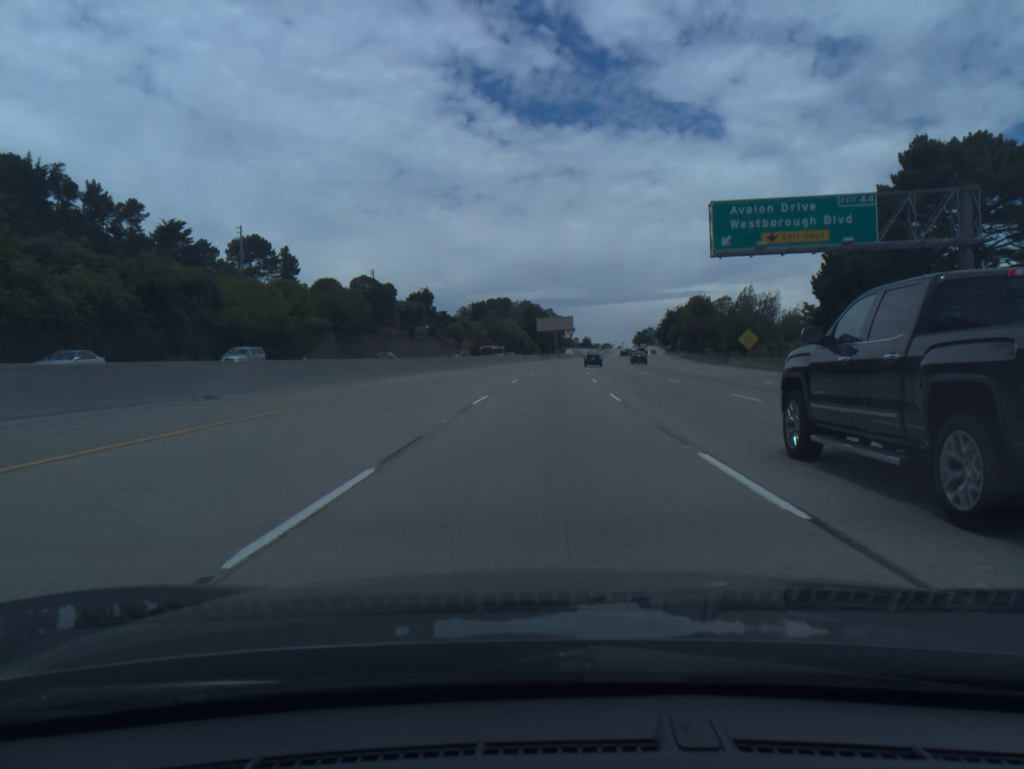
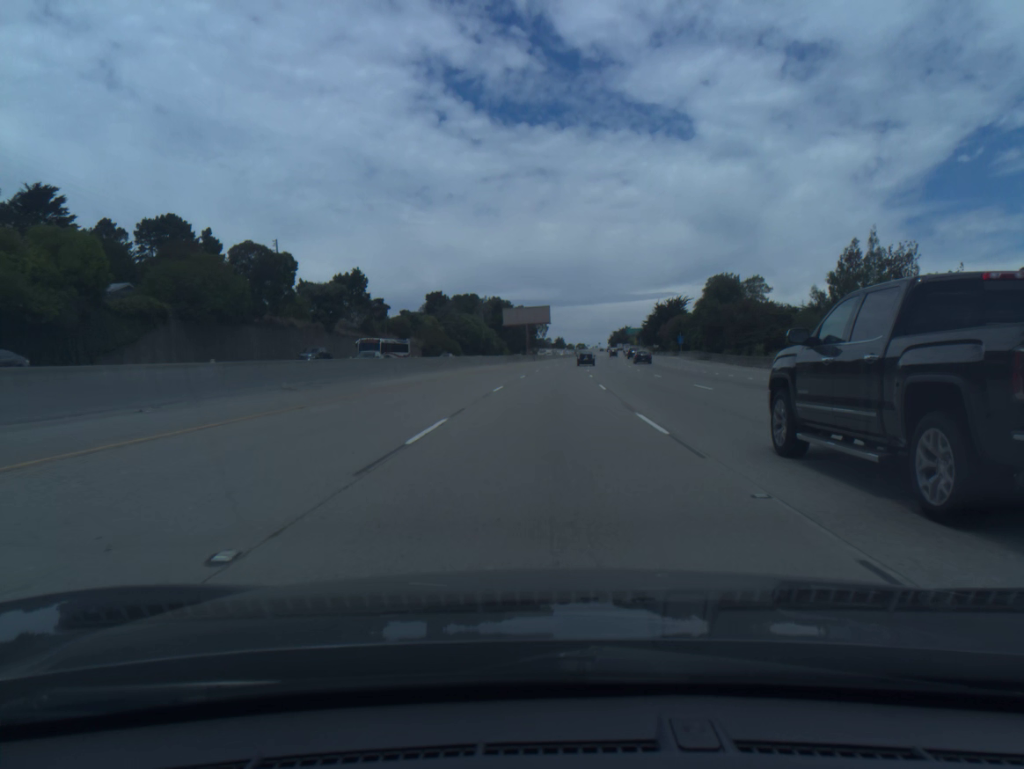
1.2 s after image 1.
(+0.7, +37.7) m; +2°
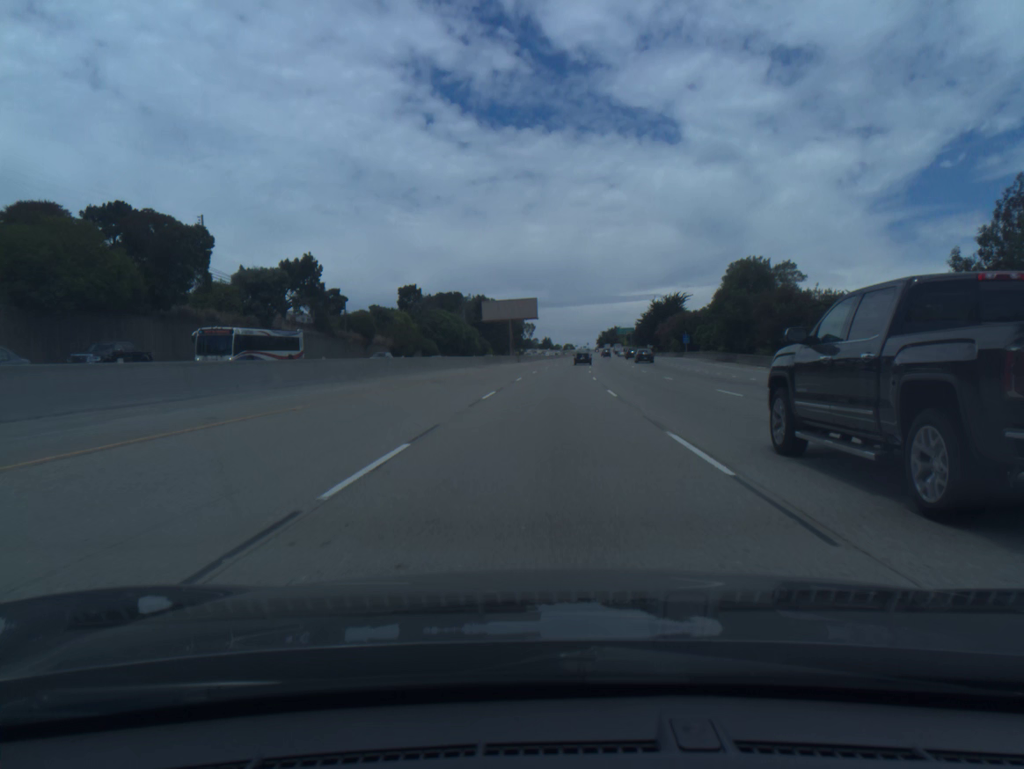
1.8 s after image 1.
(+0.1, +18.9) m; +1°
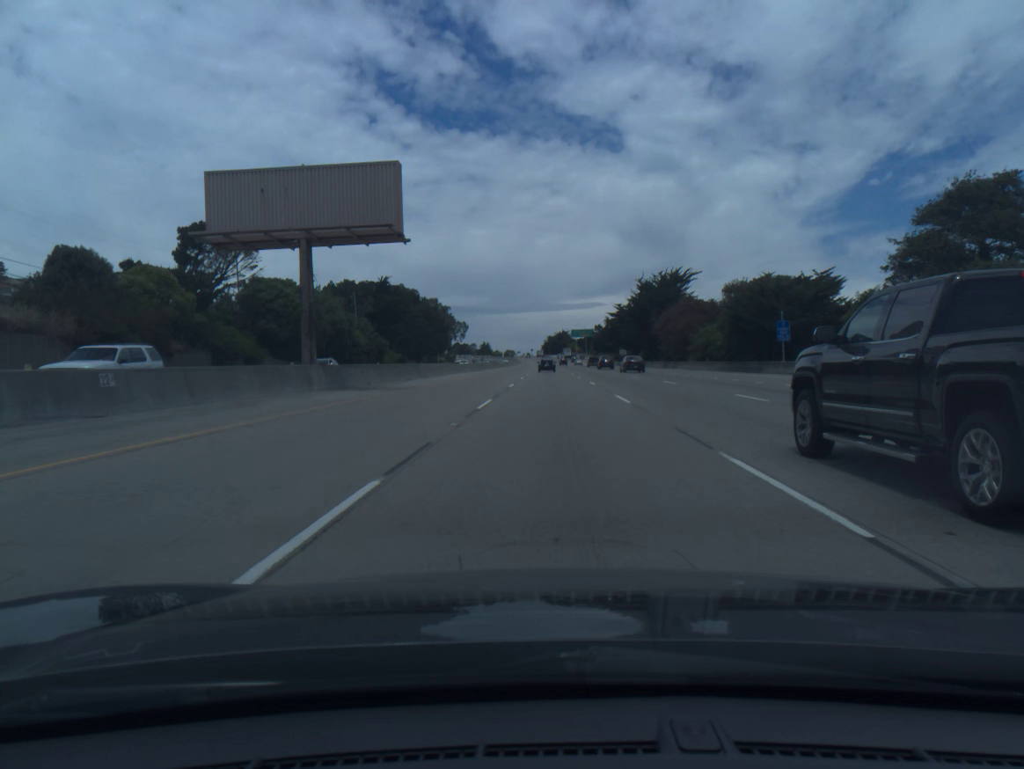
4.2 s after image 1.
(+2.7, +75.5) m; +4°
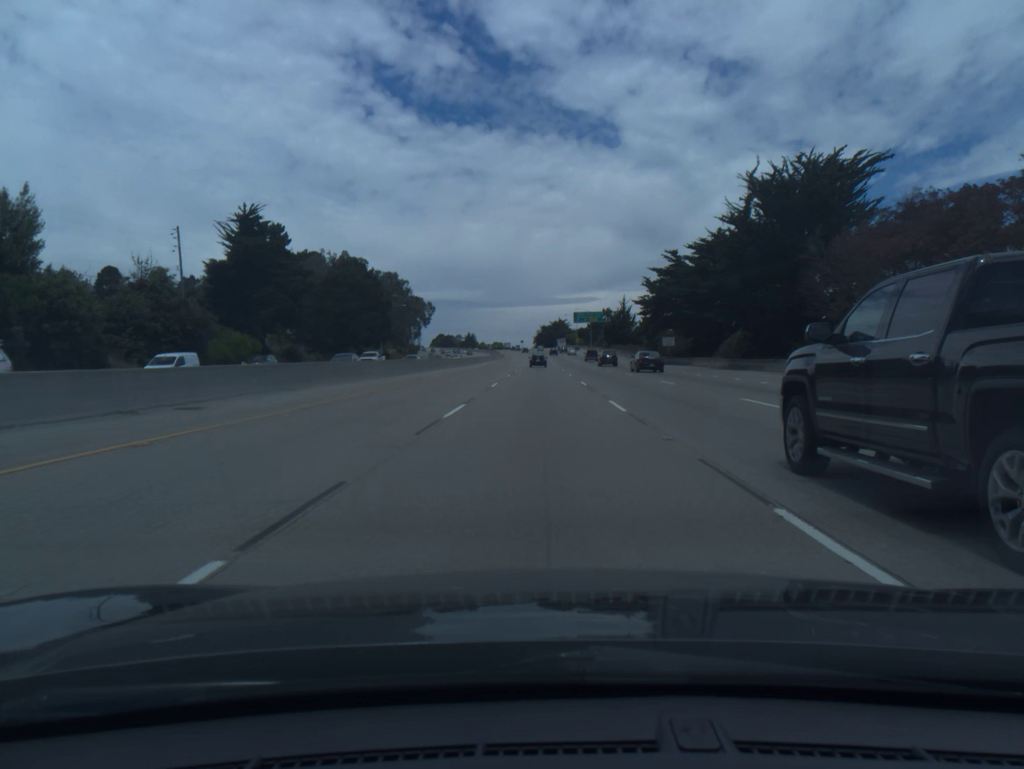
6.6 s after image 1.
(+0.9, +76.0) m; +1°
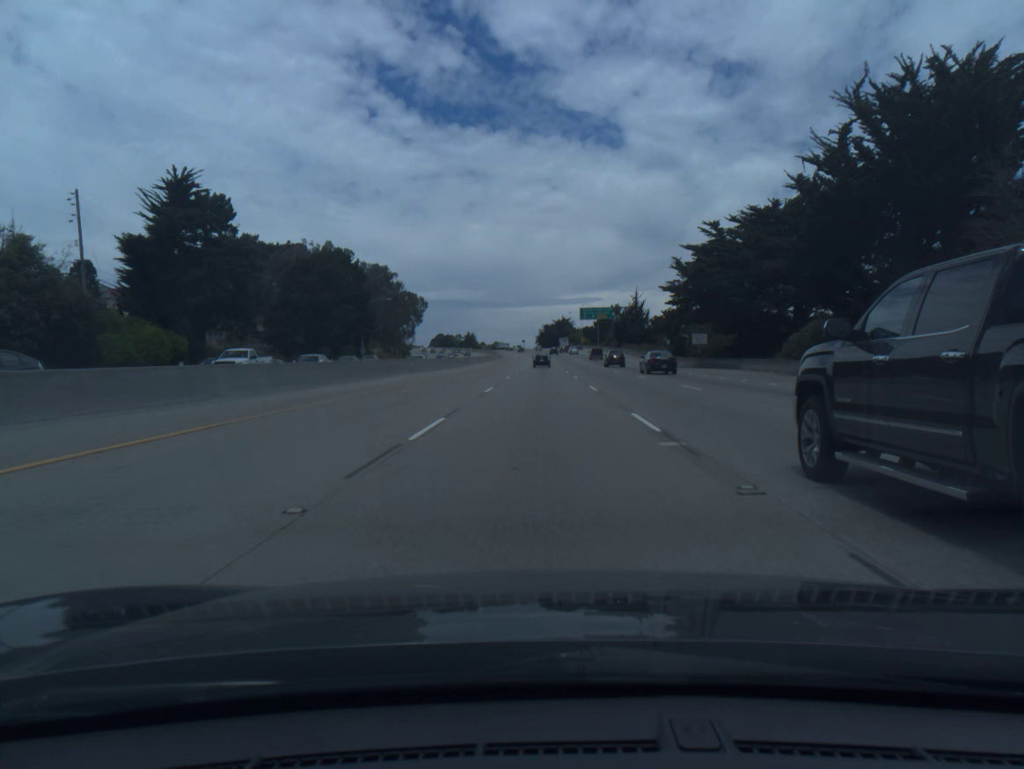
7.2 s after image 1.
(0.0, +19.1) m; 0°
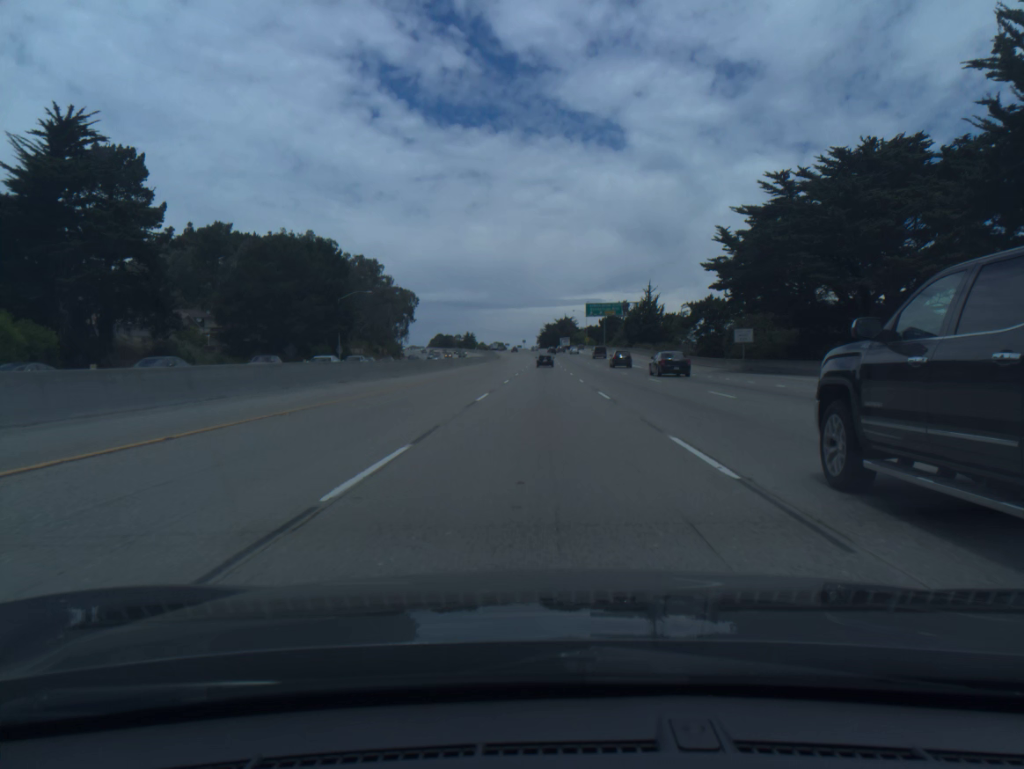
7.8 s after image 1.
(0.0, +19.1) m; 0°
